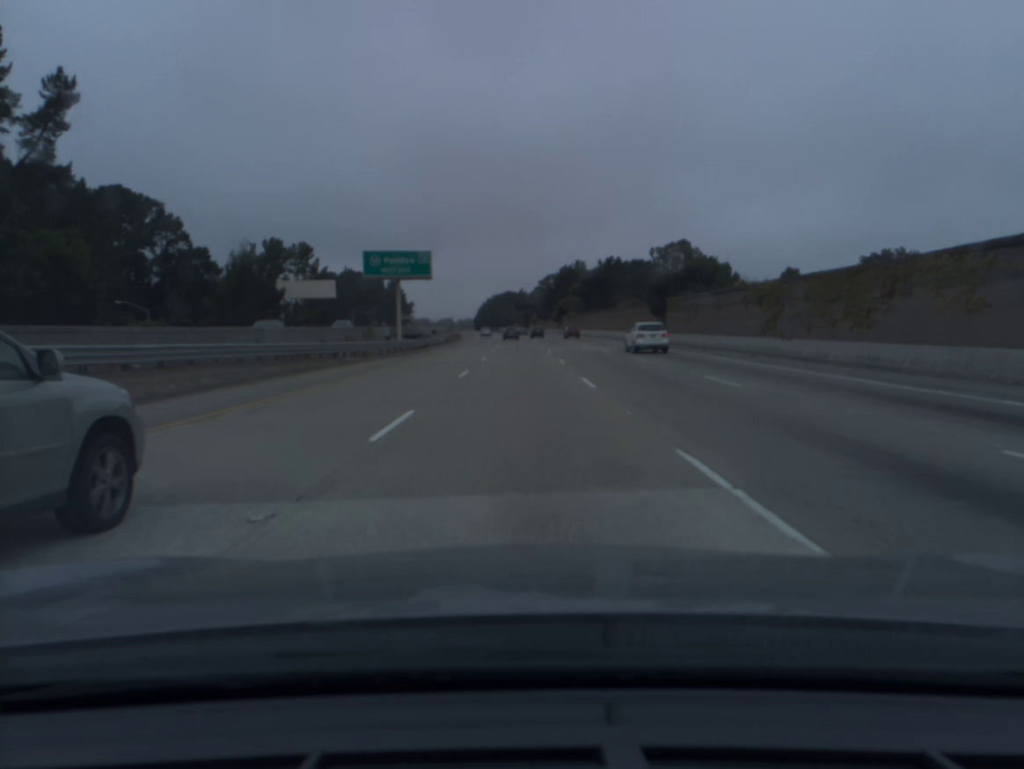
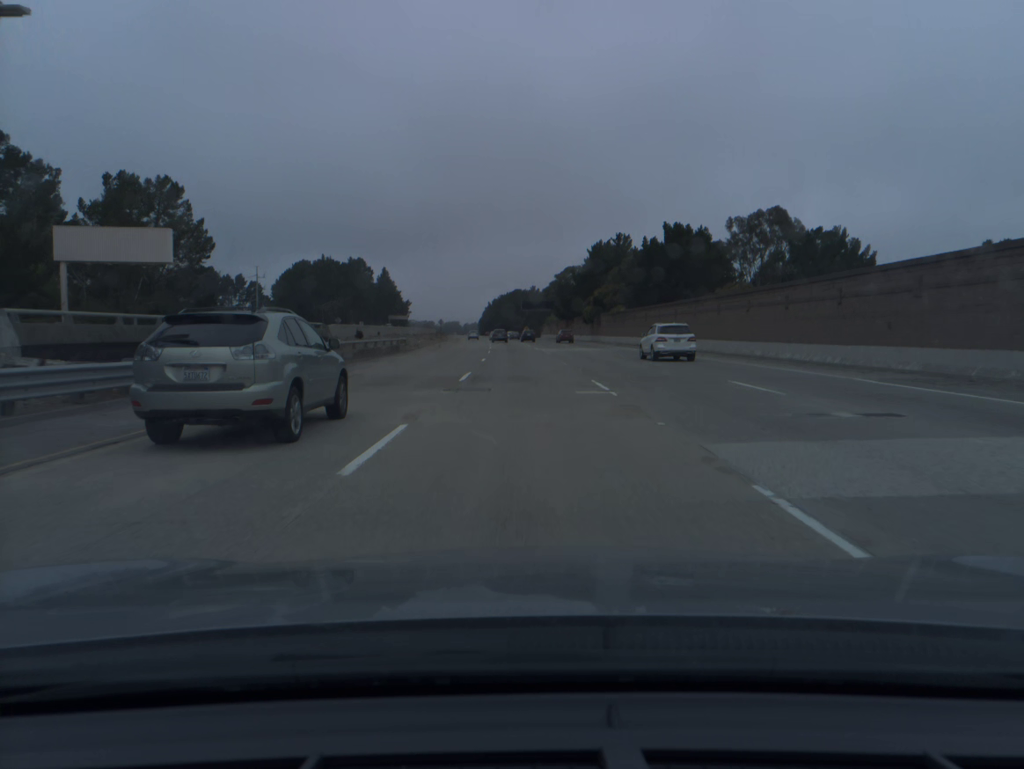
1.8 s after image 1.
(-0.2, +60.8) m; -1°
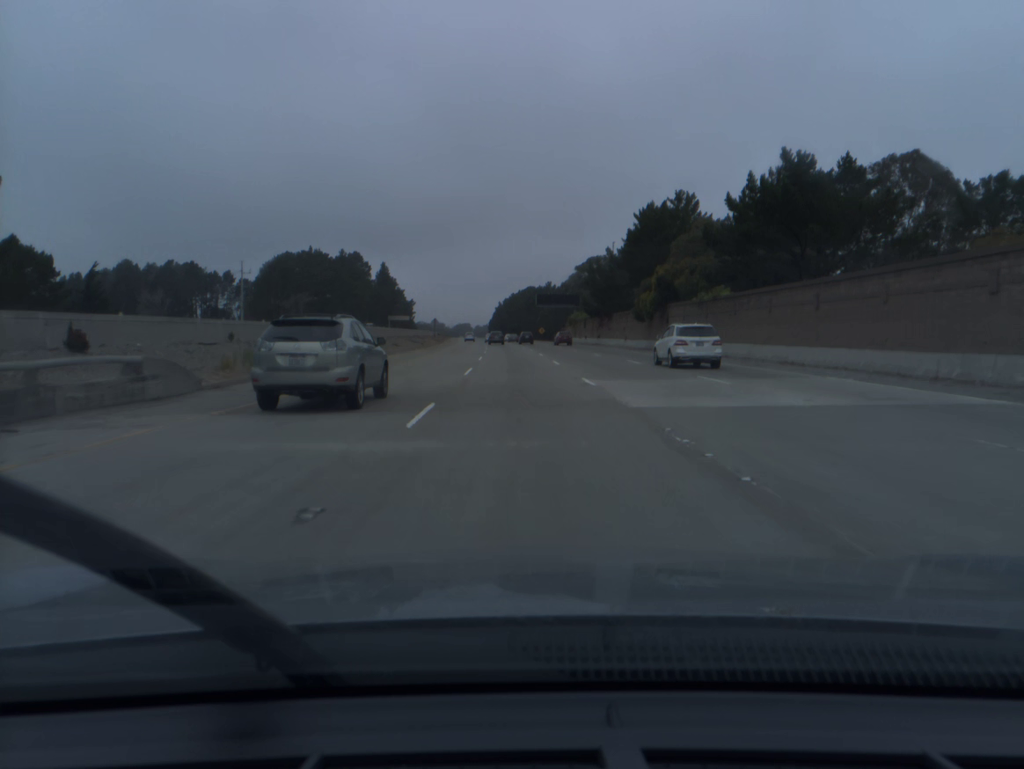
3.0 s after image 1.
(-0.3, +40.5) m; -1°
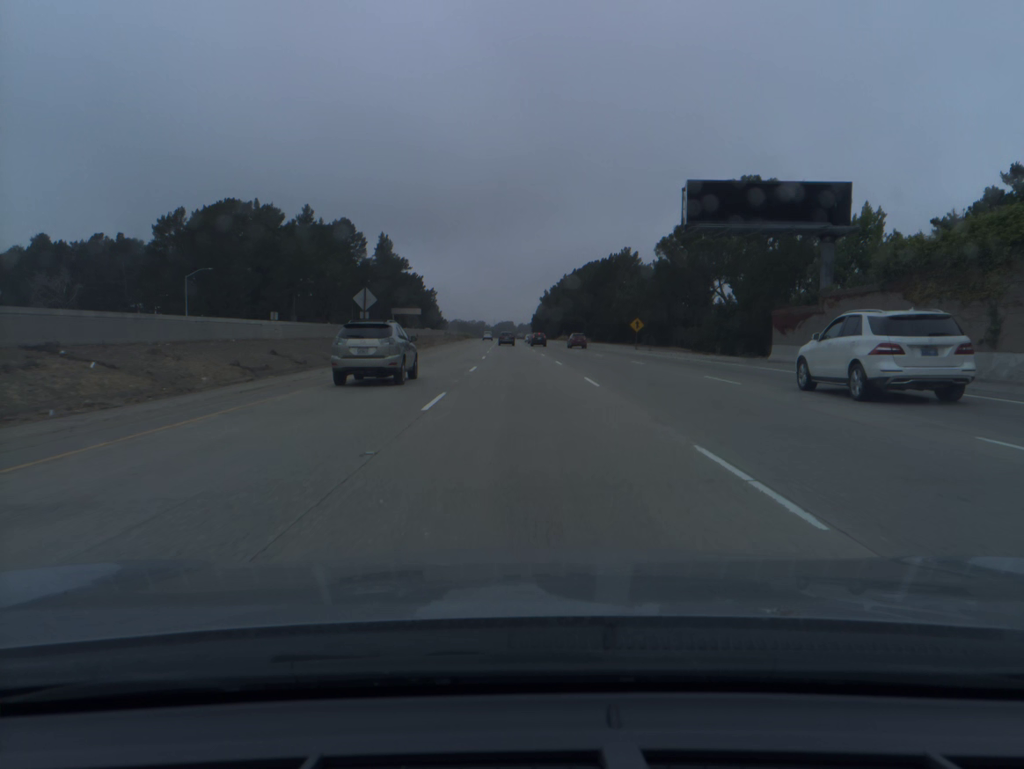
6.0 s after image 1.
(-3.0, +101.9) m; -3°
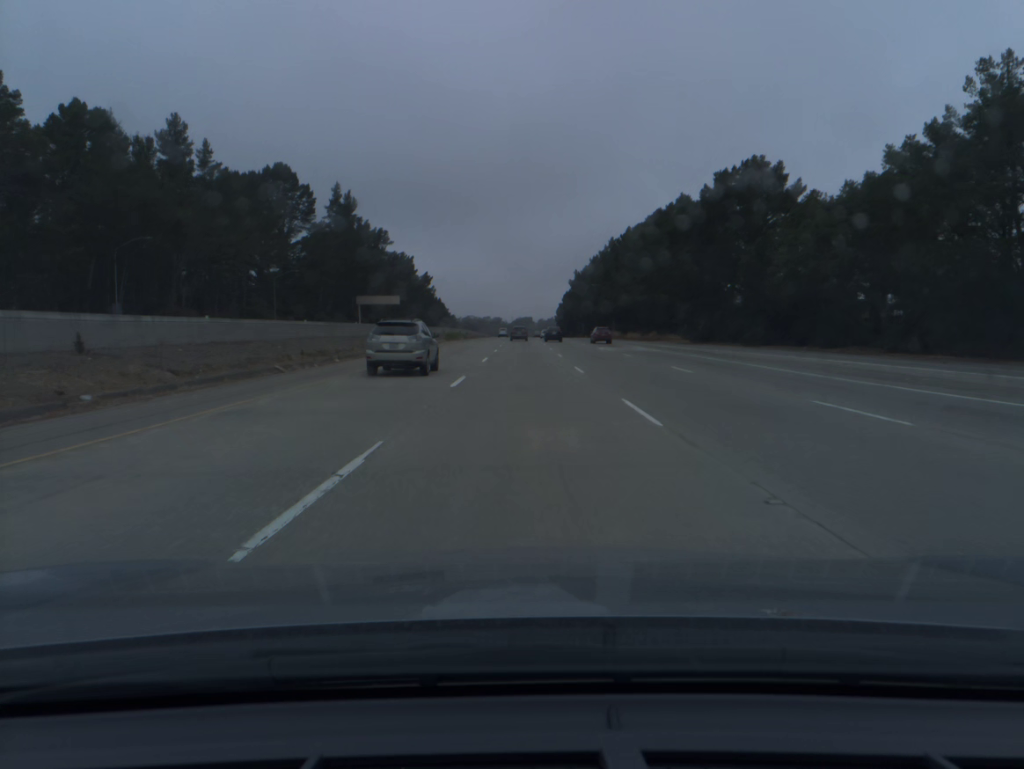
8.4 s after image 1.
(-1.3, +81.9) m; -1°
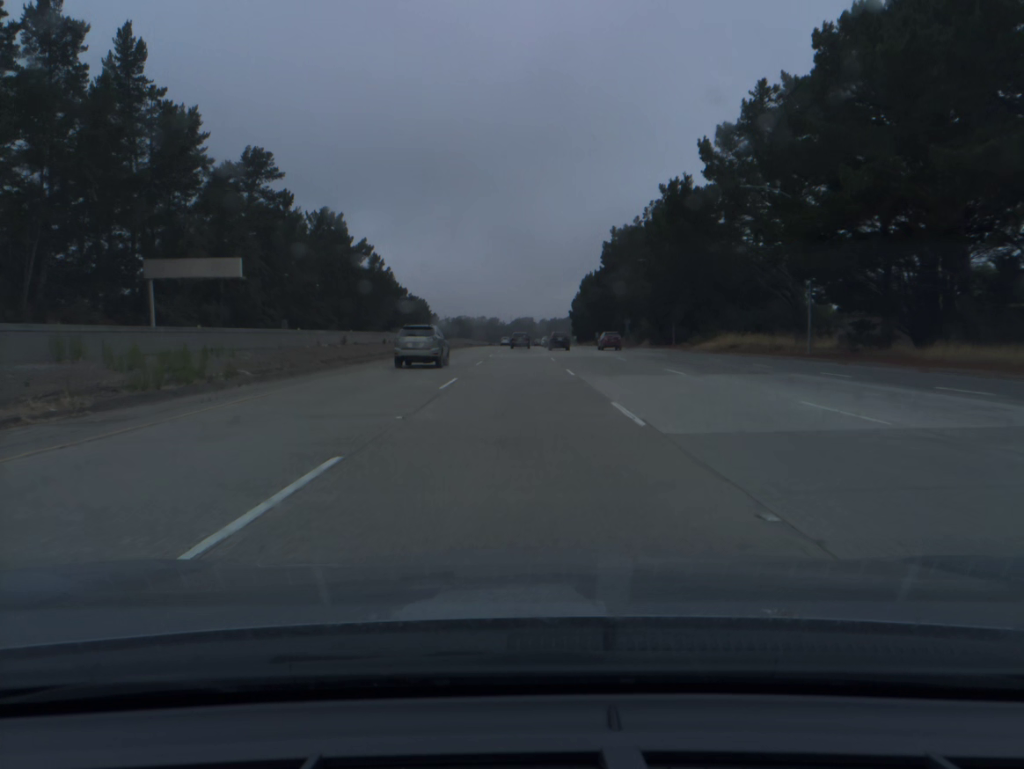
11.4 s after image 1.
(+0.2, +102.3) m; 0°
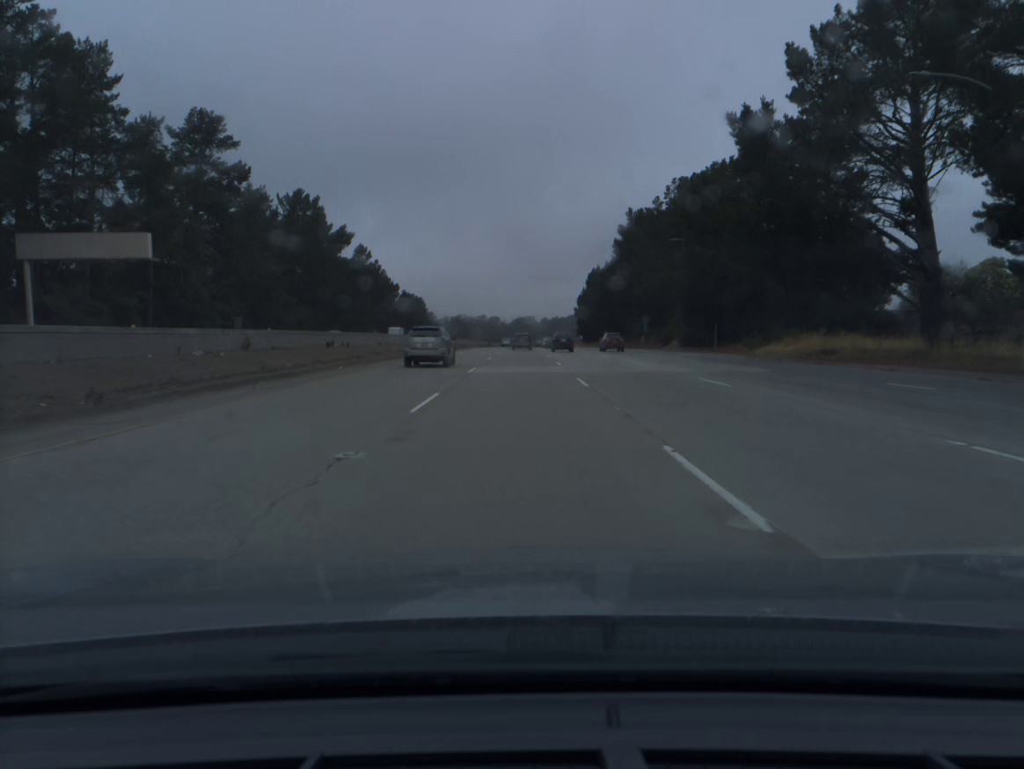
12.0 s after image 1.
(0.0, +20.4) m; 0°
